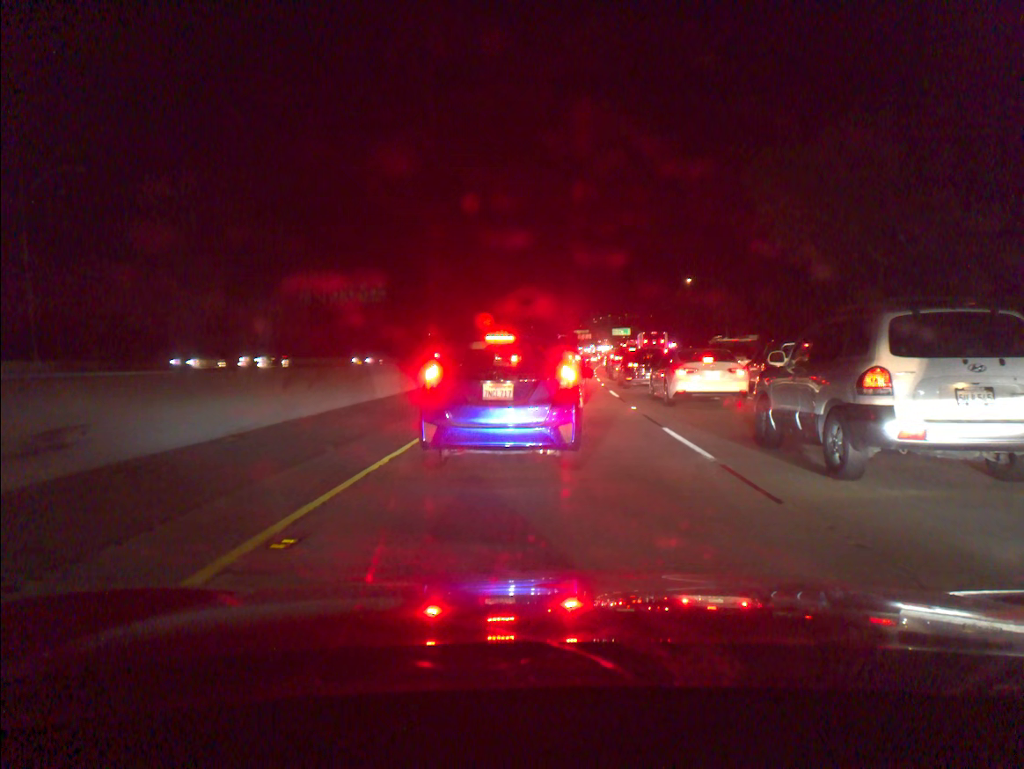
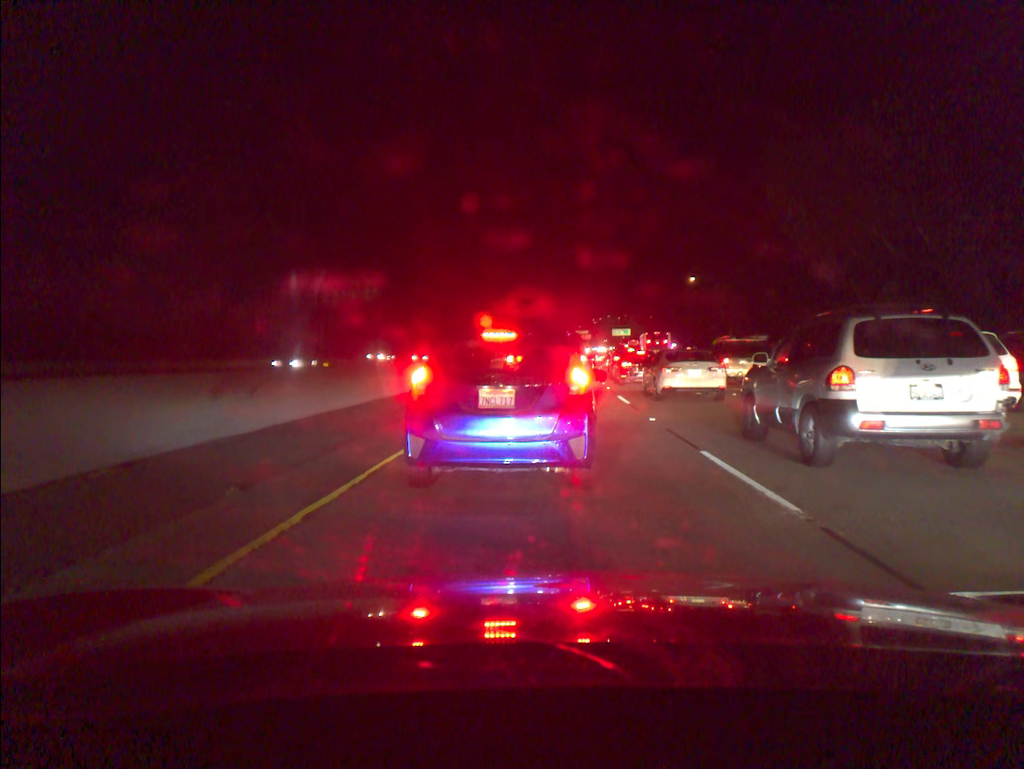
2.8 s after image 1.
(+0.1, +3.2) m; 0°
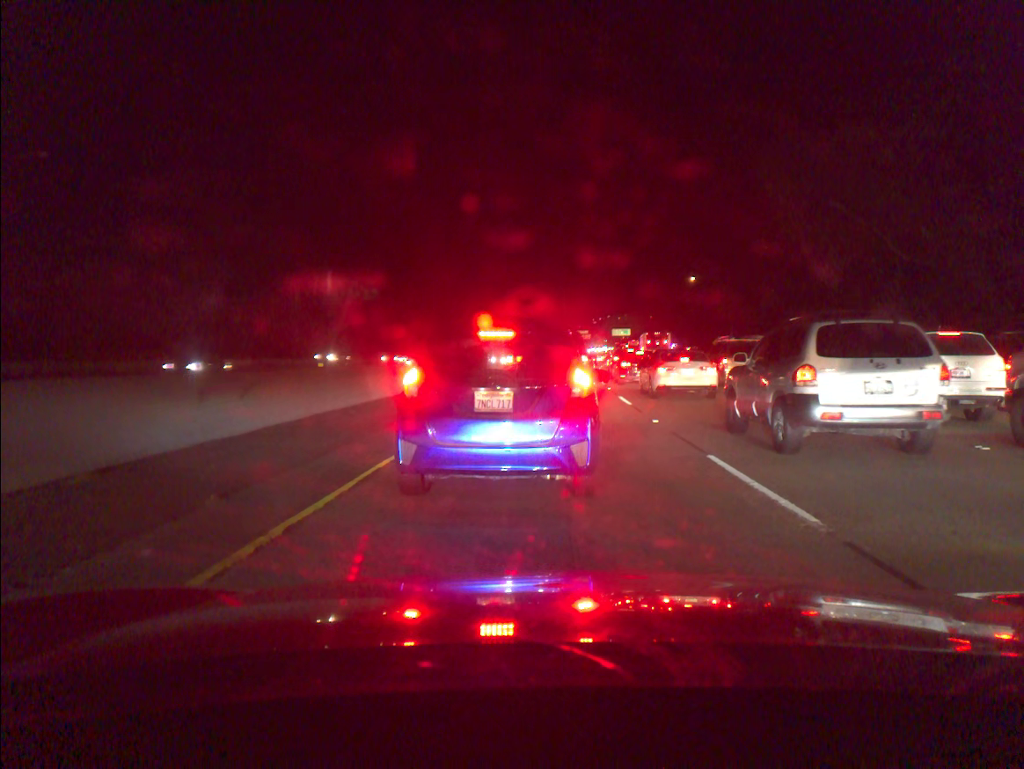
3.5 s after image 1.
(0.0, +0.4) m; 0°
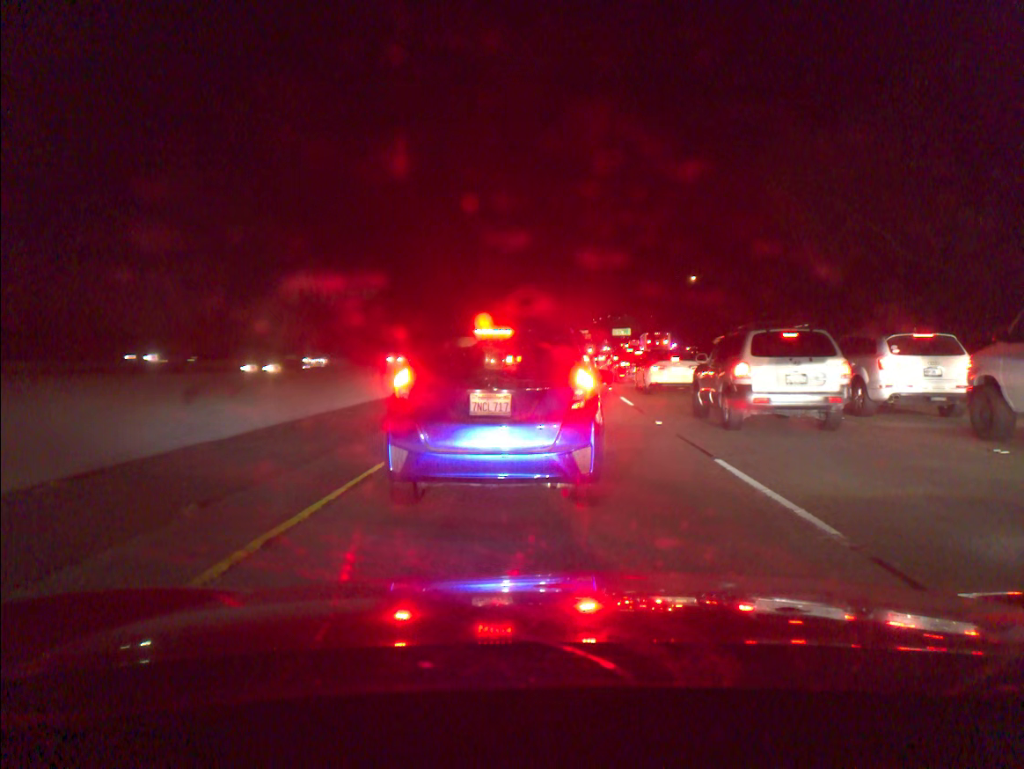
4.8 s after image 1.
(0.0, +0.4) m; 0°
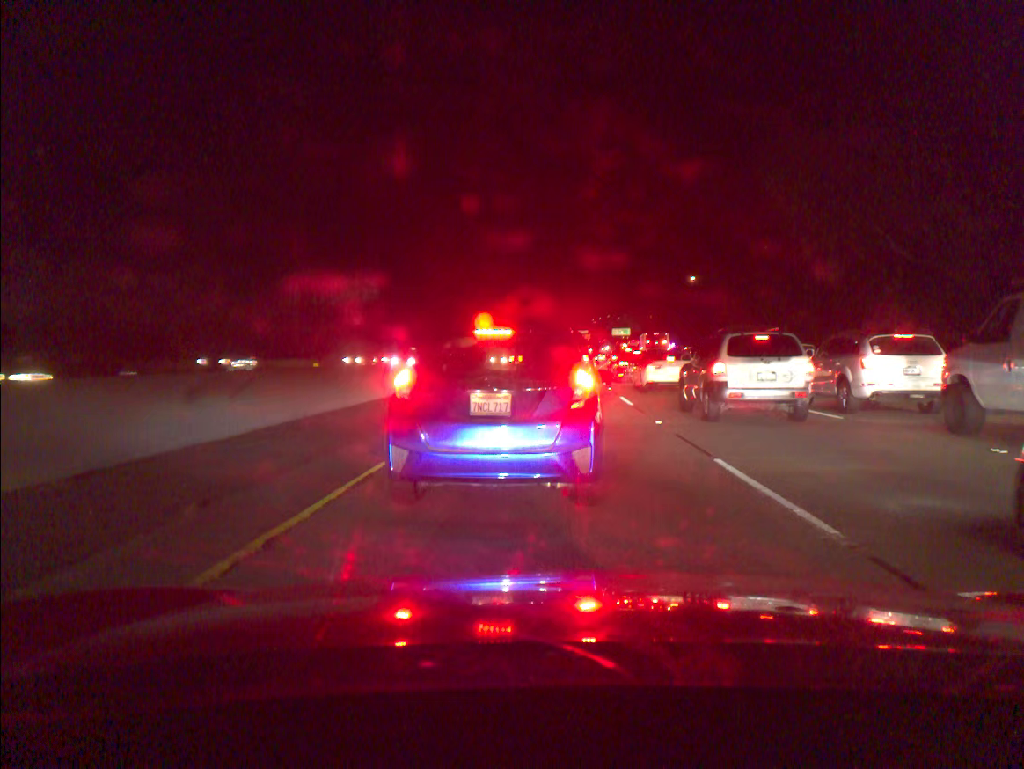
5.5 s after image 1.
(0.0, 0.0) m; 0°
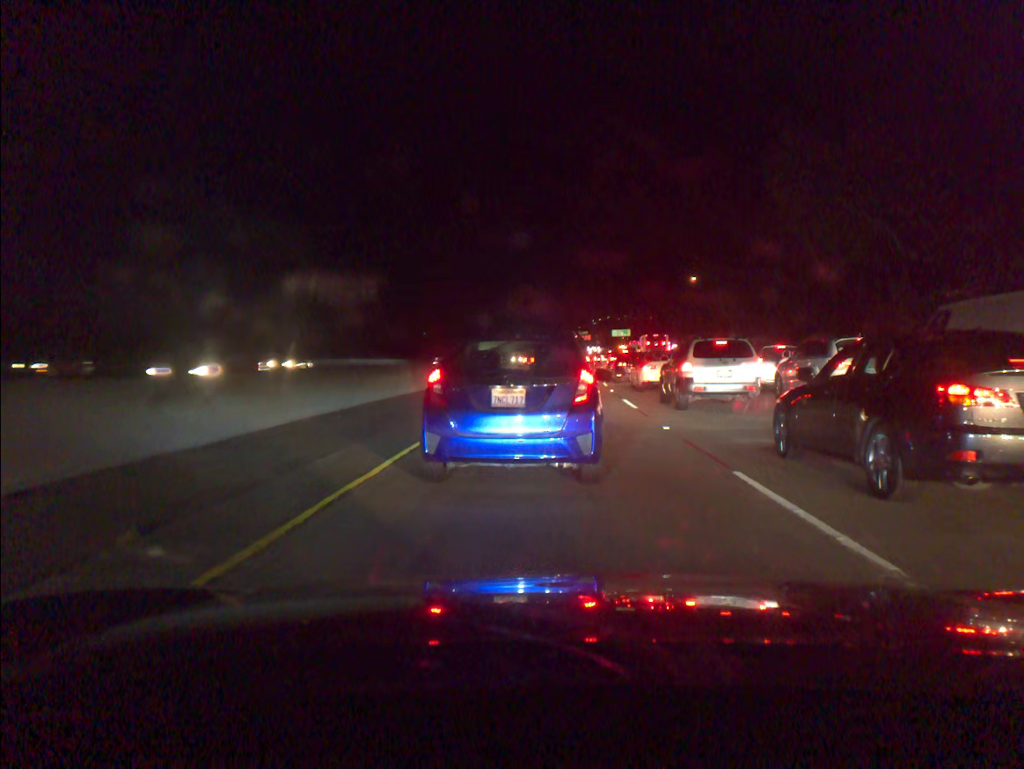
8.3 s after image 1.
(+0.1, +0.8) m; 0°
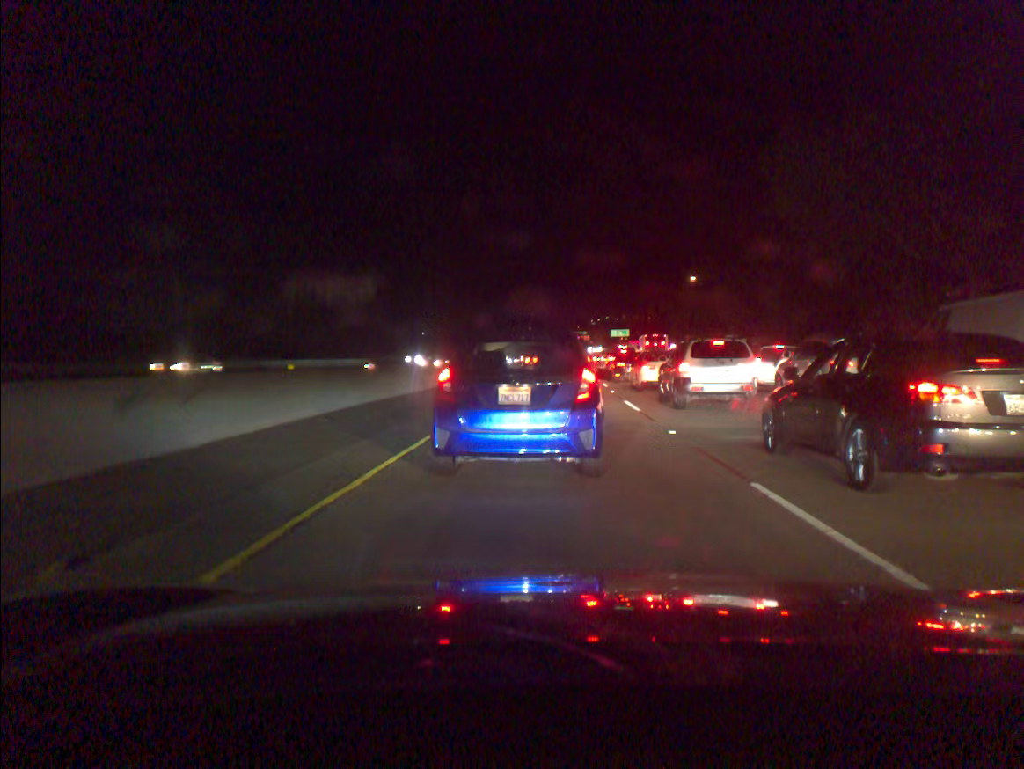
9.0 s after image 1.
(0.0, +0.8) m; 0°
